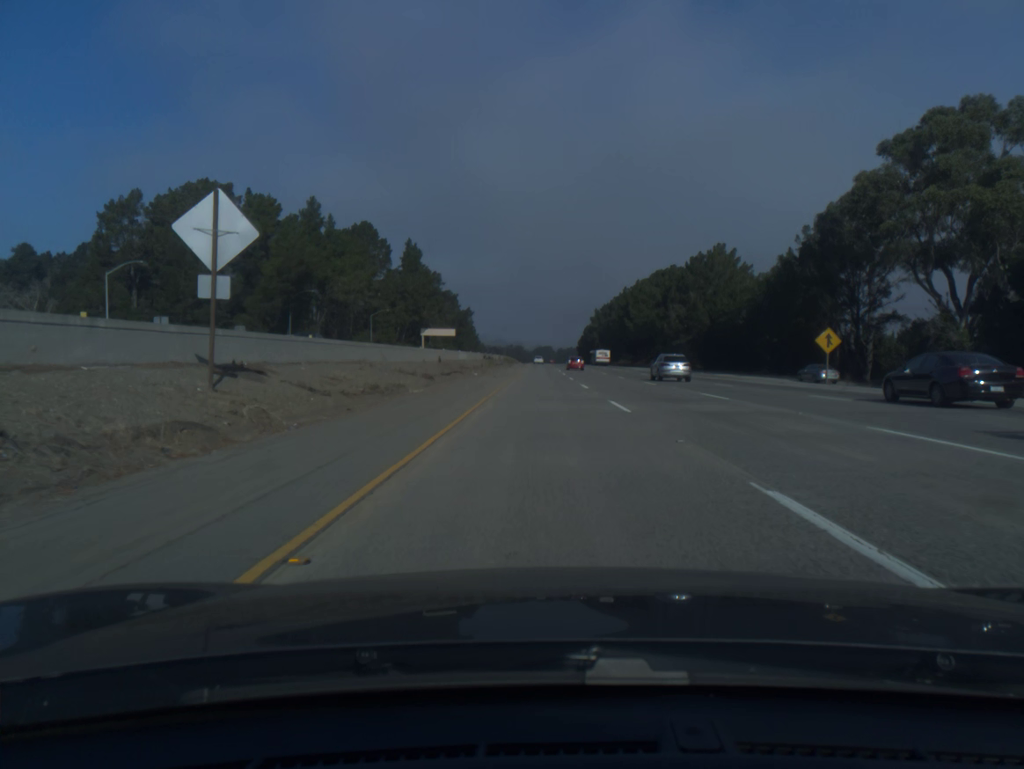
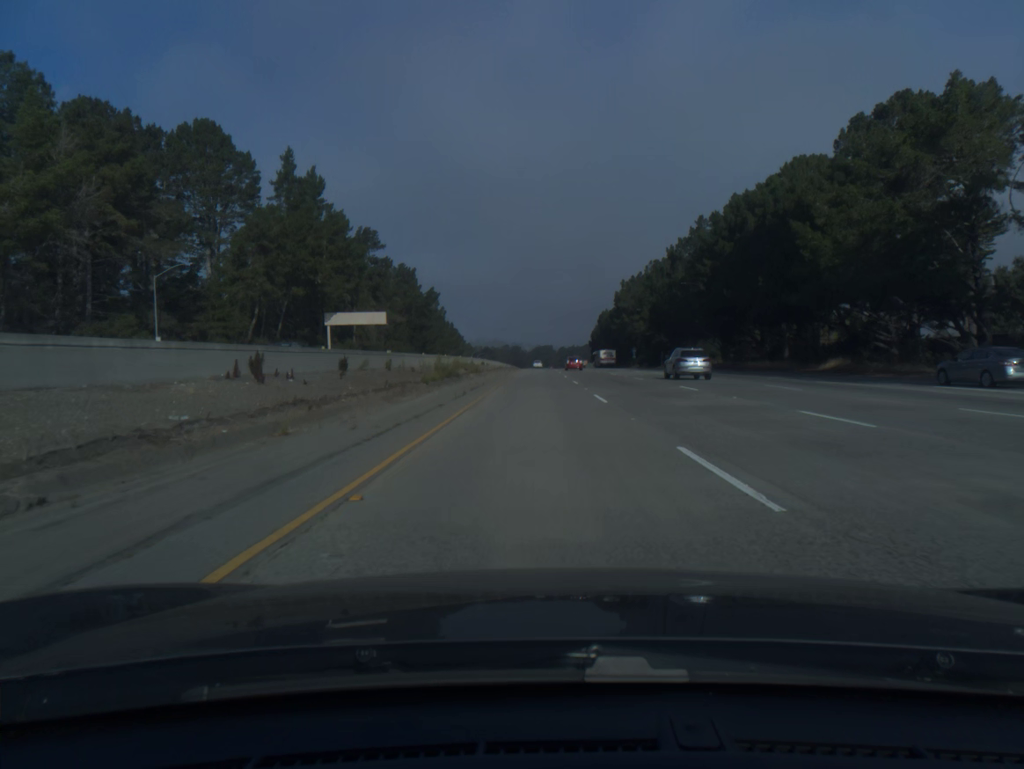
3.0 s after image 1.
(-0.2, +98.4) m; 0°
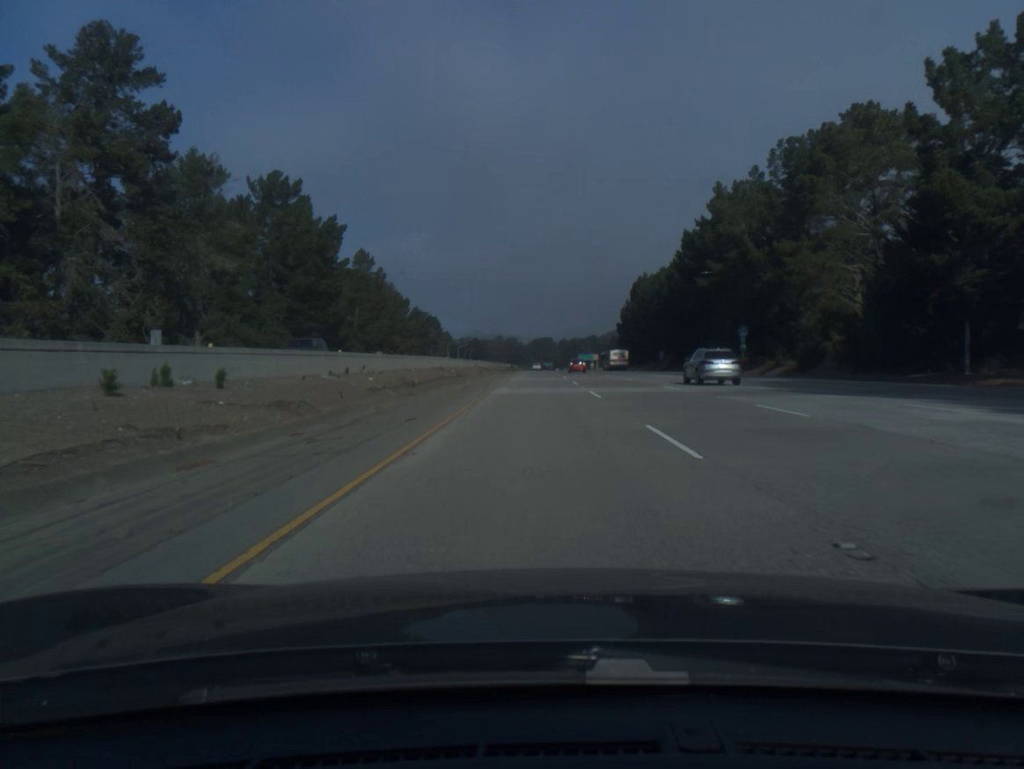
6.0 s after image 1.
(-0.5, +99.5) m; 0°
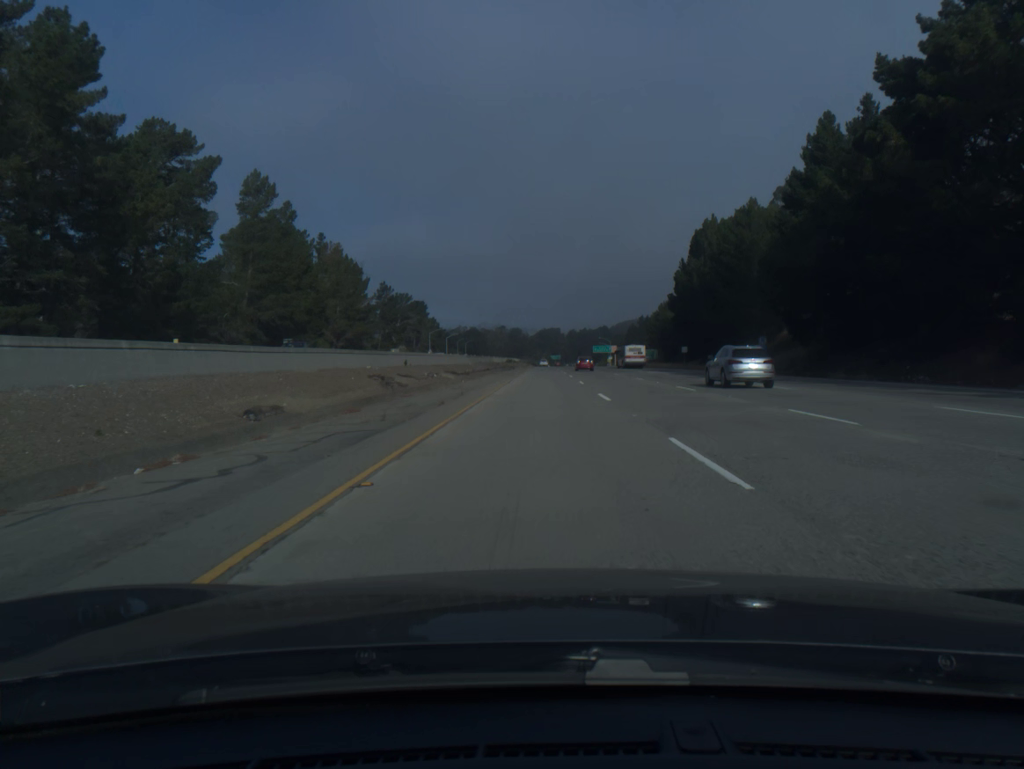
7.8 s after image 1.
(-0.3, +60.7) m; 0°
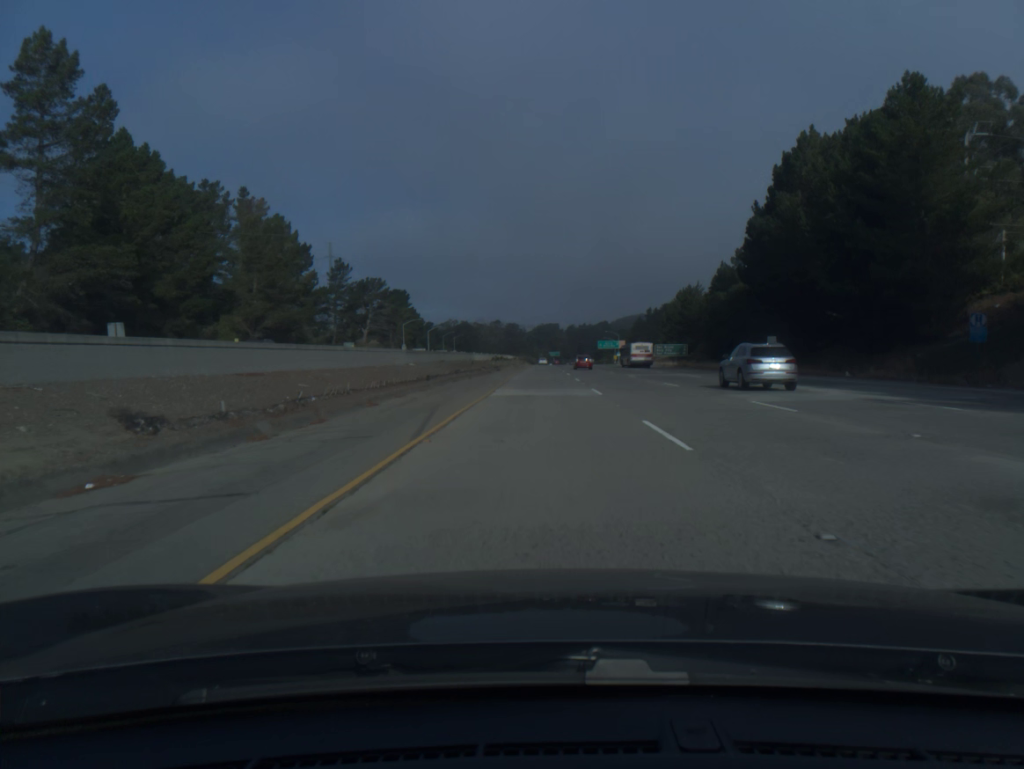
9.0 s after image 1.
(0.0, +40.6) m; 0°
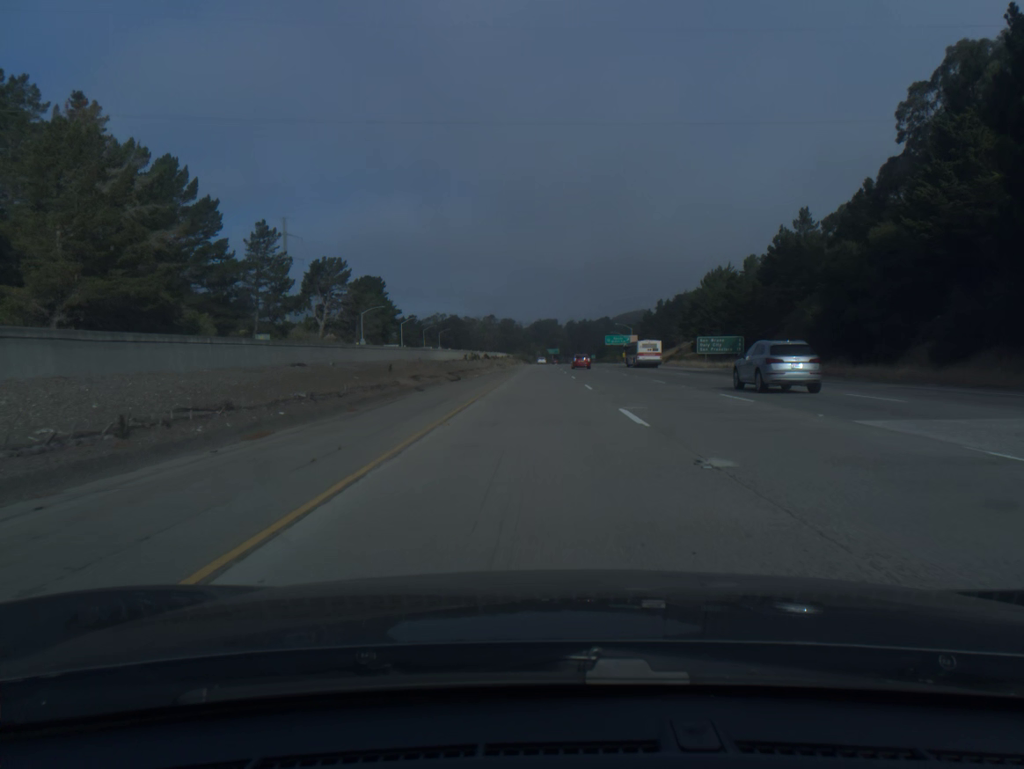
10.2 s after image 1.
(+0.1, +40.7) m; 0°
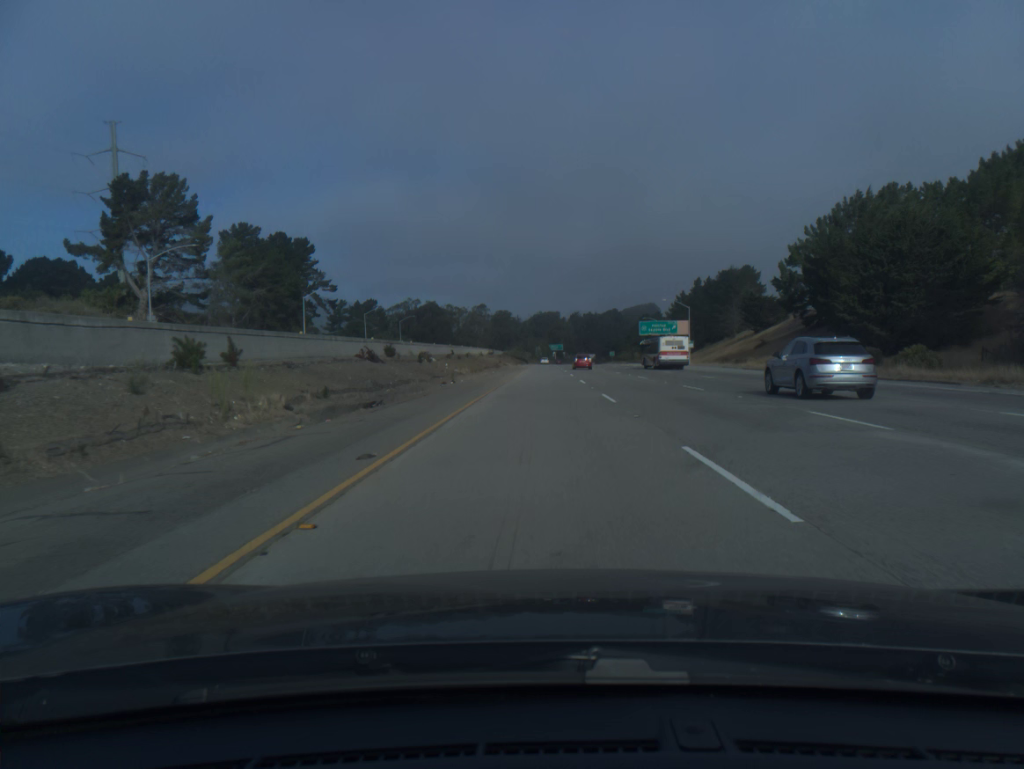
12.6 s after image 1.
(-0.1, +81.0) m; 0°
